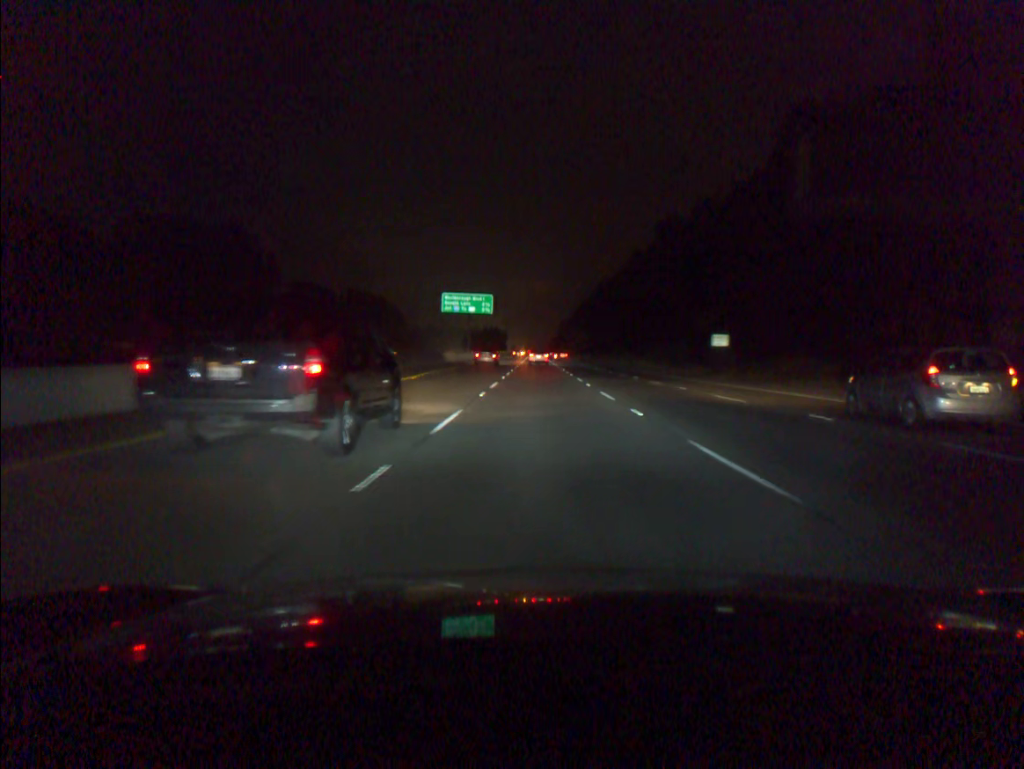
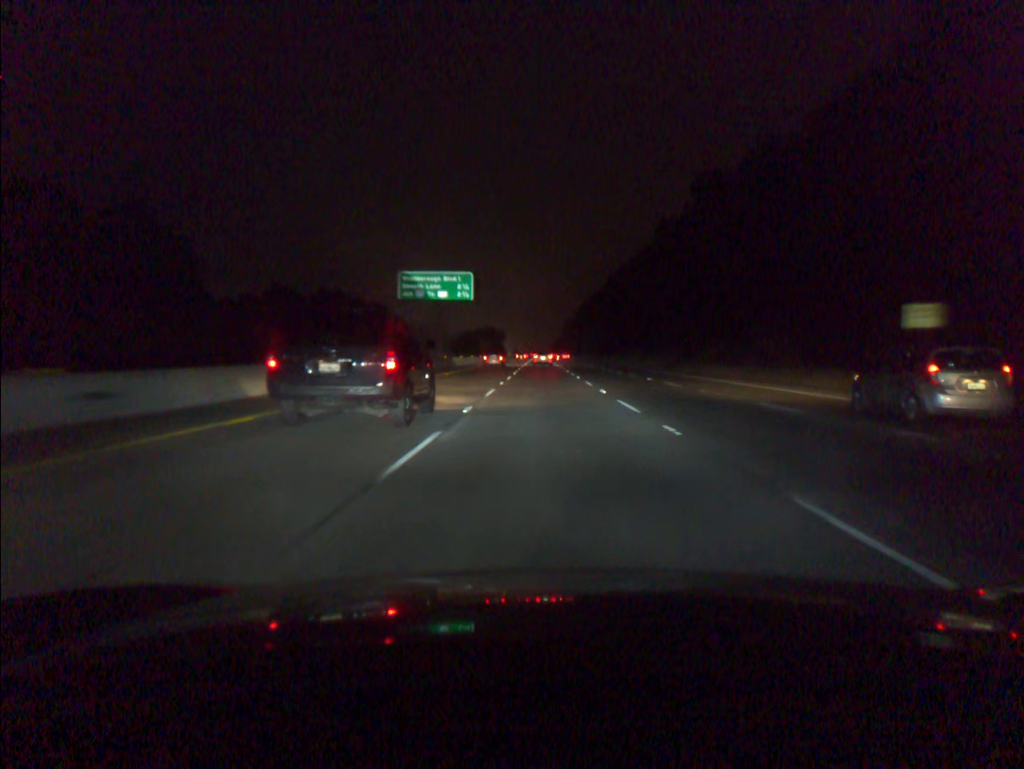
(-0.1, +33.5) m; 0°
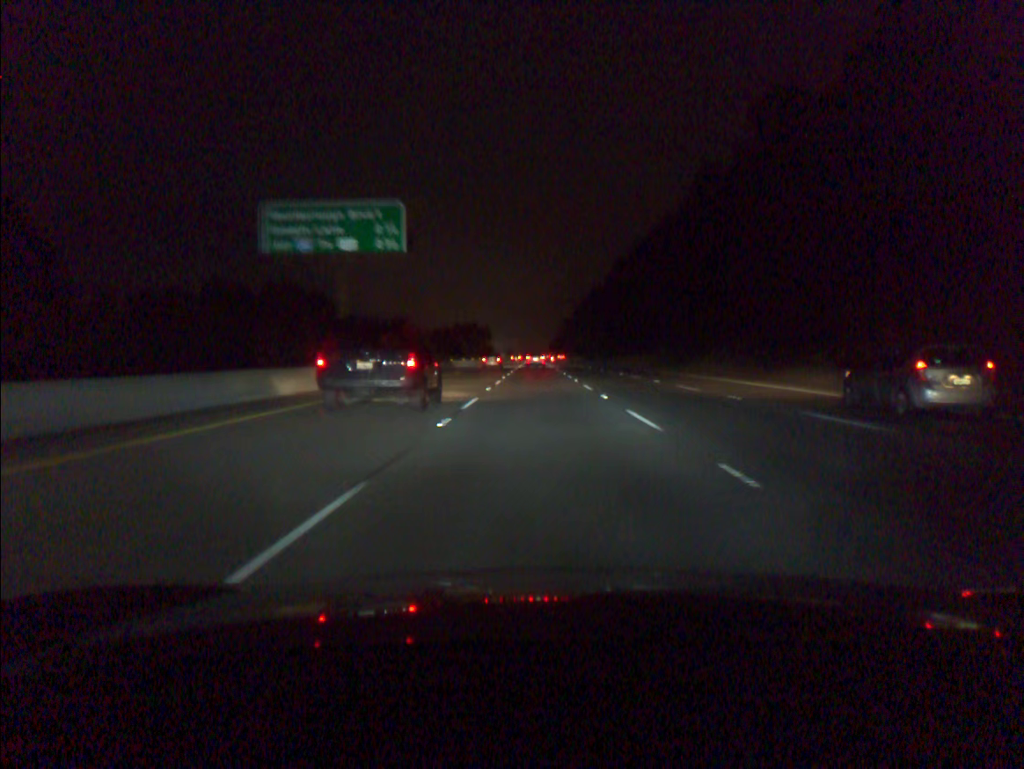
(+0.1, +33.9) m; 0°
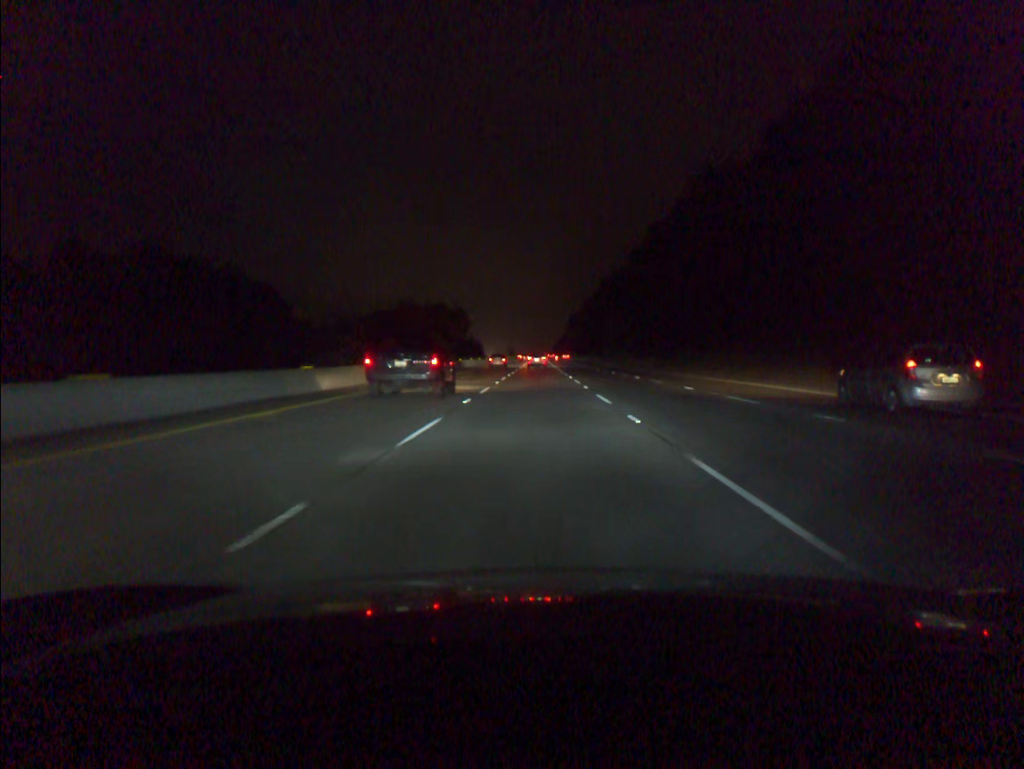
(-0.1, +51.5) m; 0°
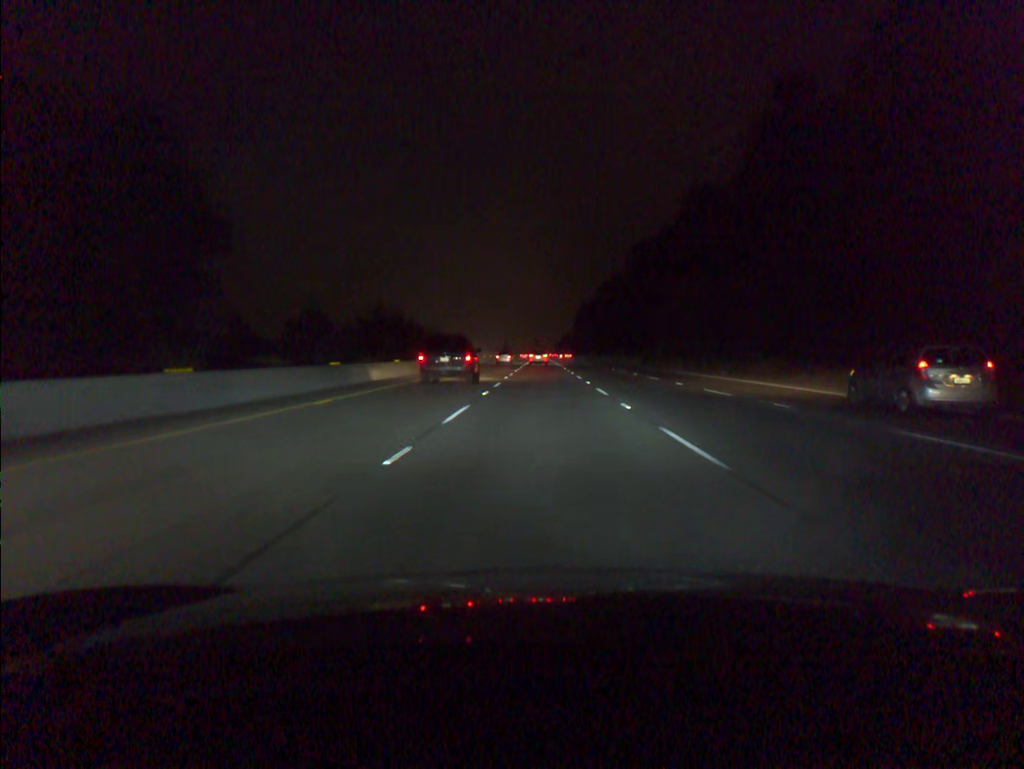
(-0.2, +69.6) m; 0°
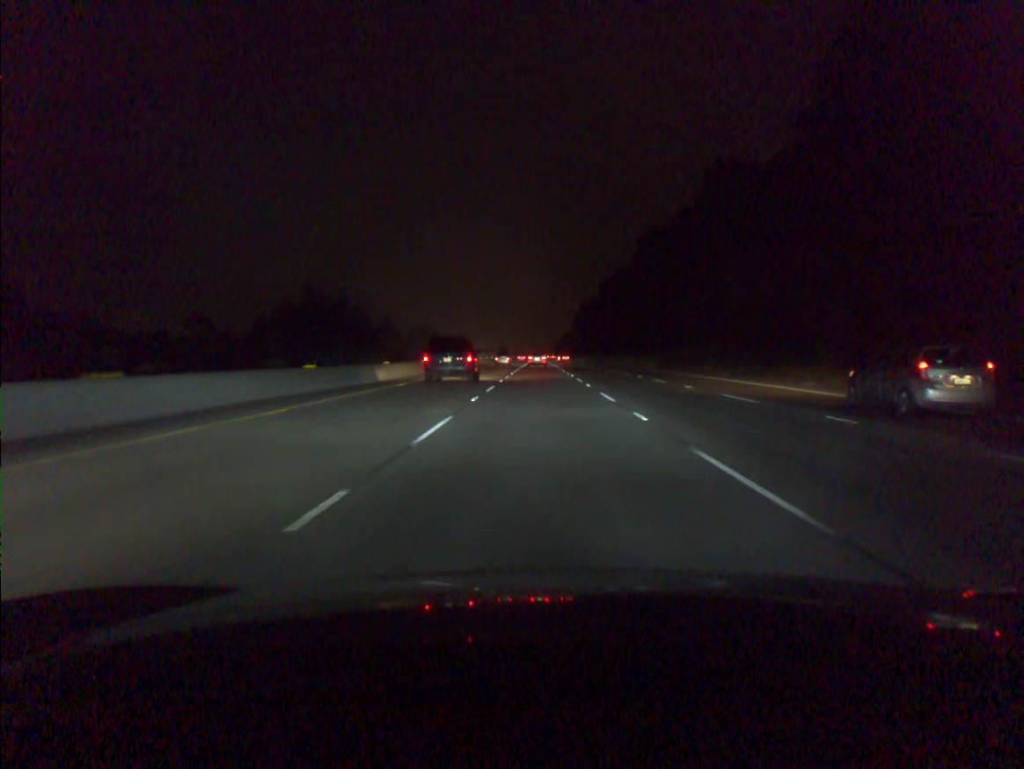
(0.0, +17.6) m; 0°
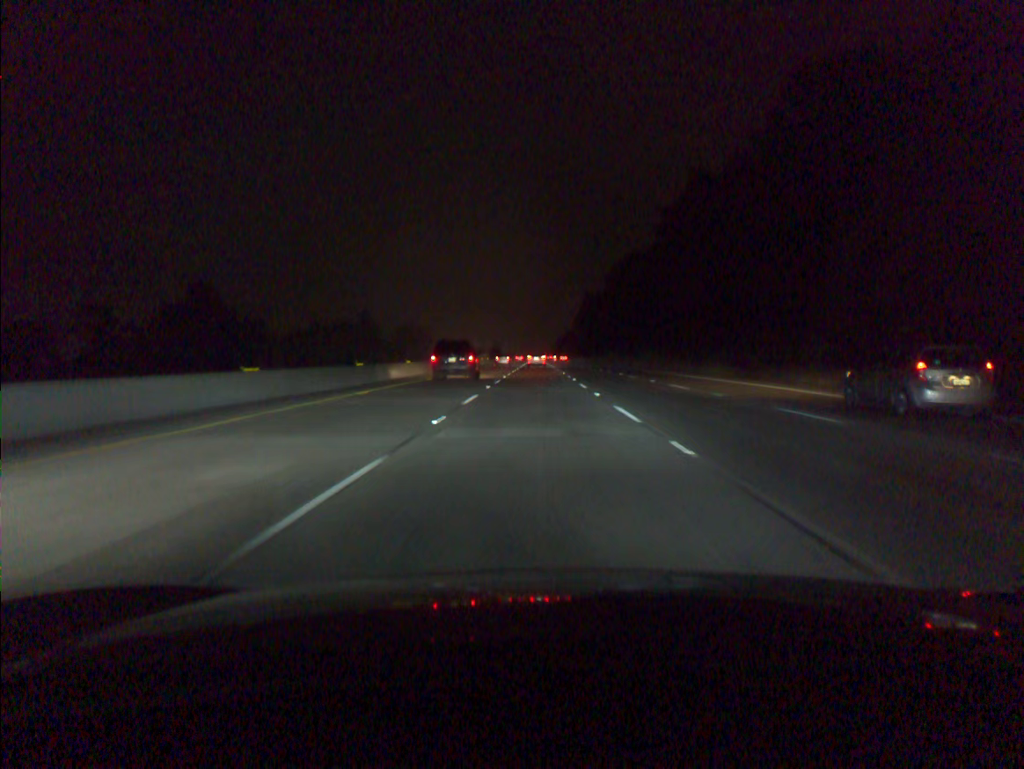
(+0.1, +35.3) m; 0°
